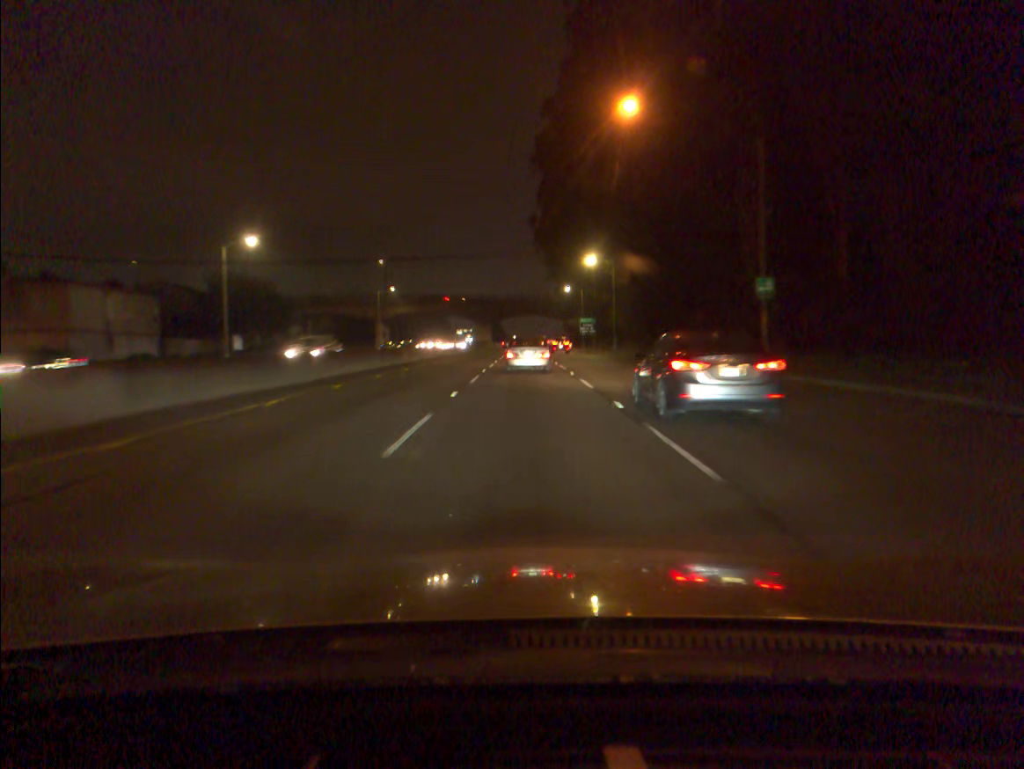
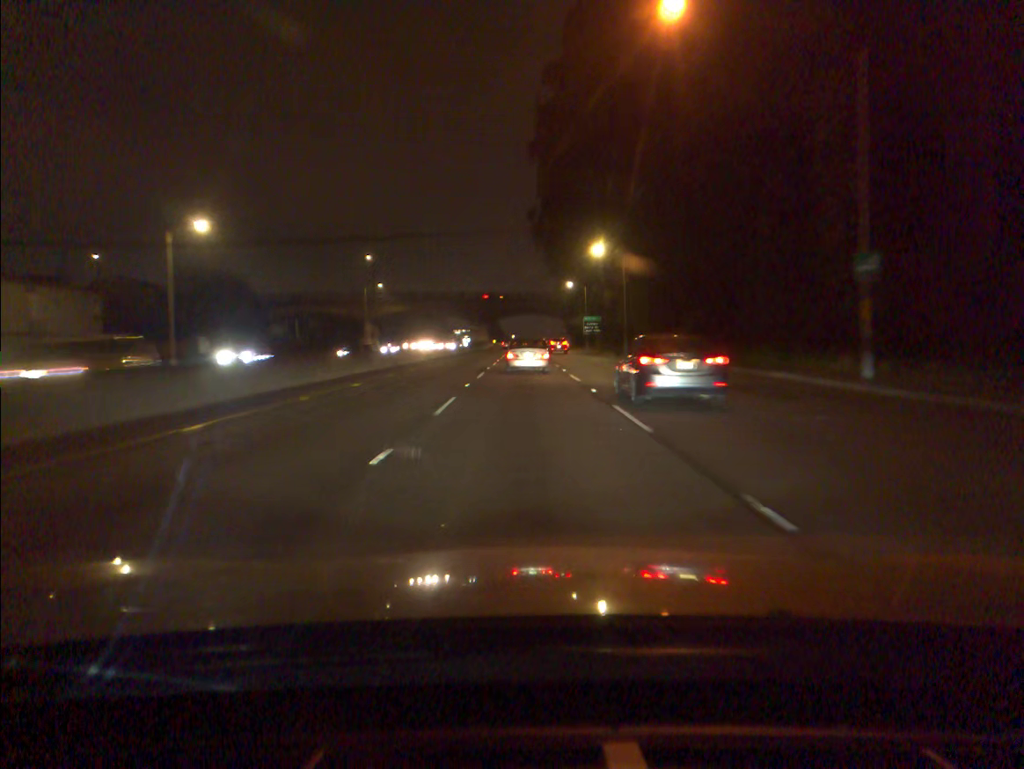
(0.0, +9.6) m; 0°
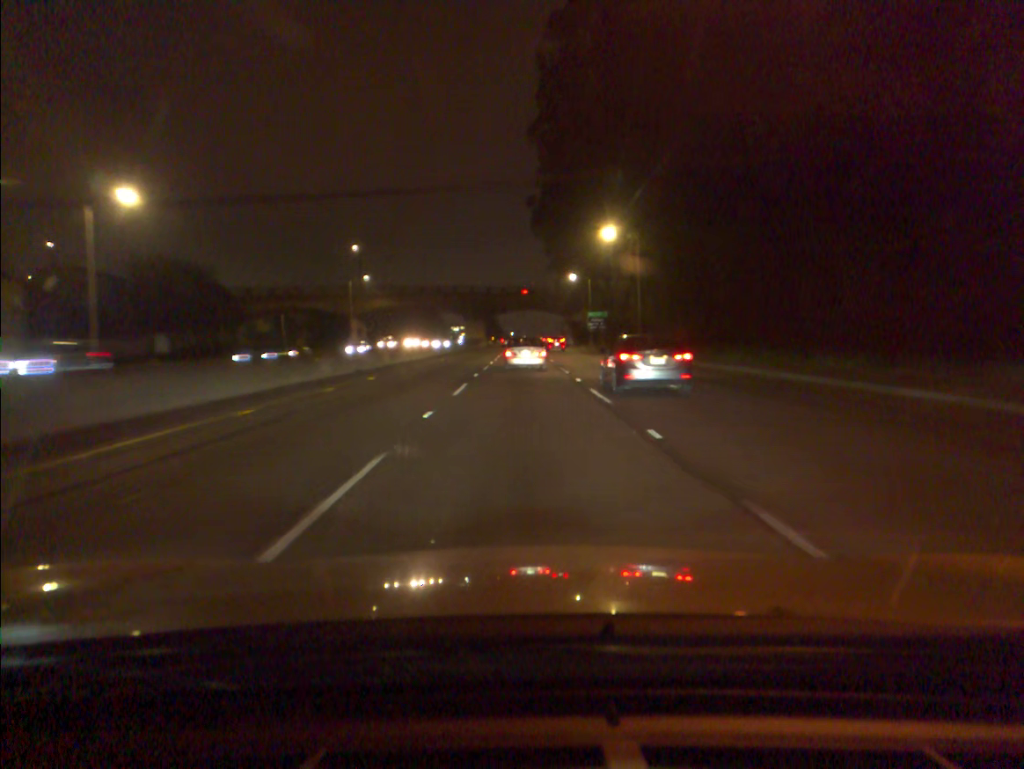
(0.0, +9.7) m; 0°
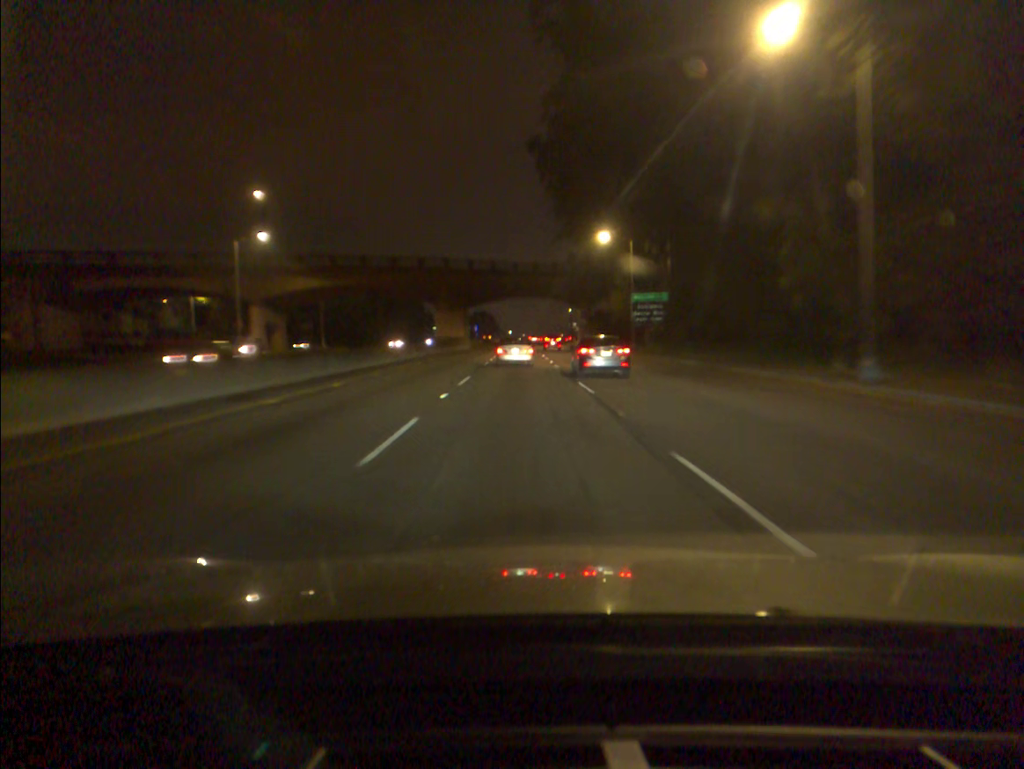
(+0.1, +40.8) m; 0°
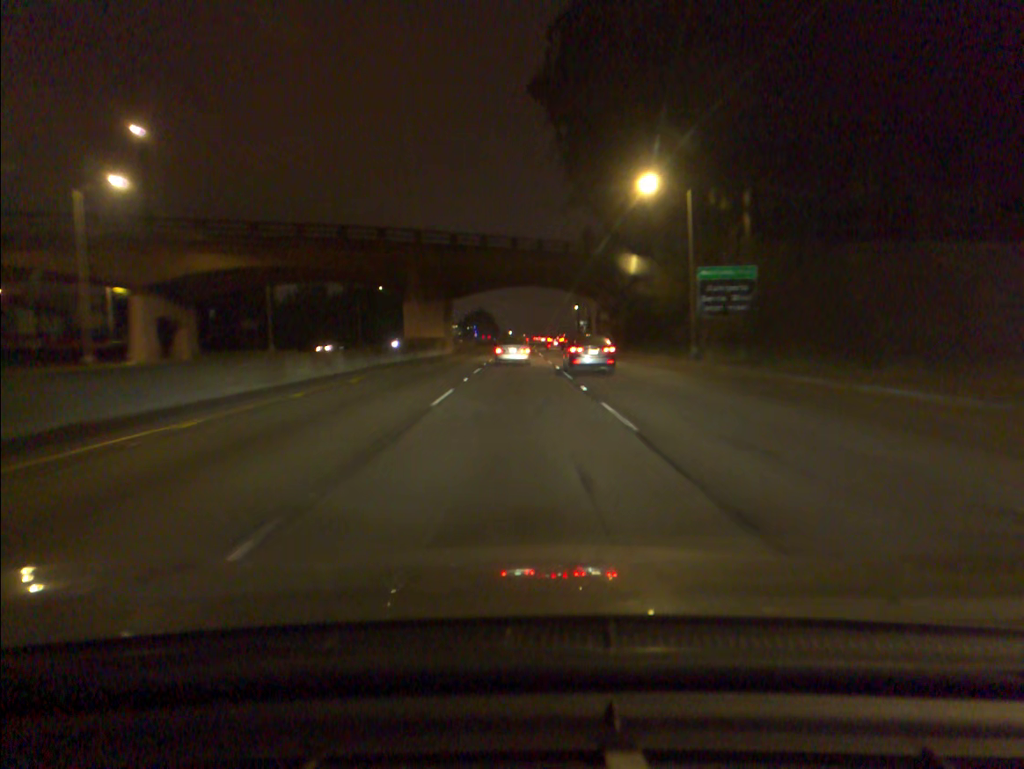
(0.0, +22.1) m; 0°
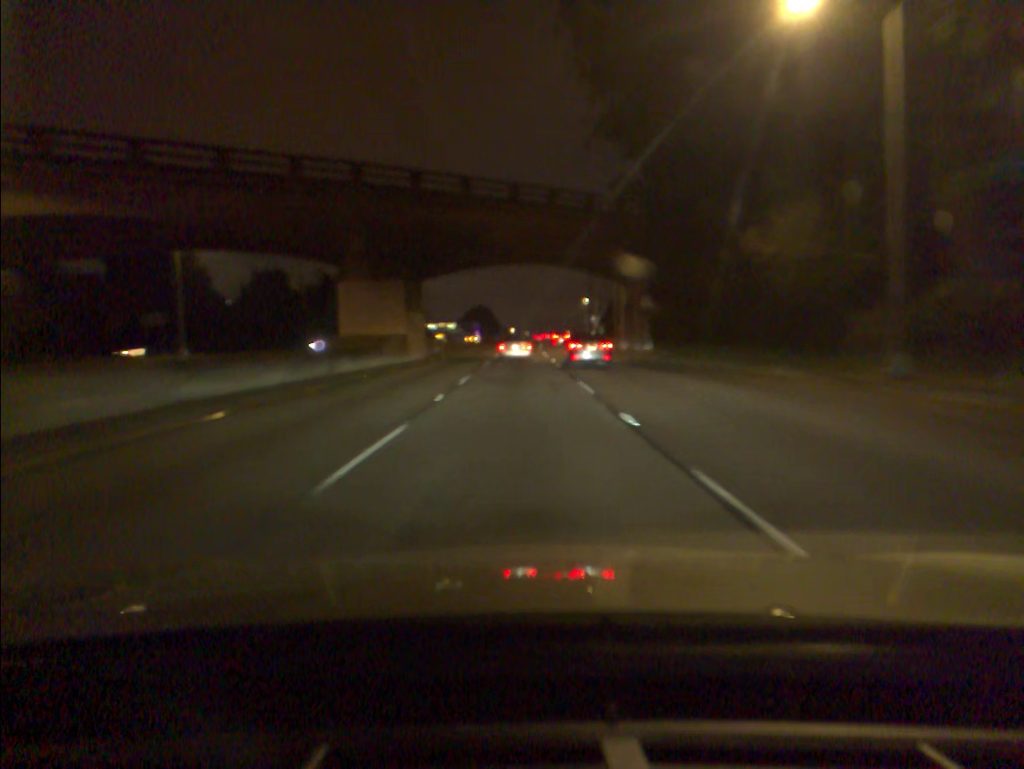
(0.0, +23.3) m; 0°
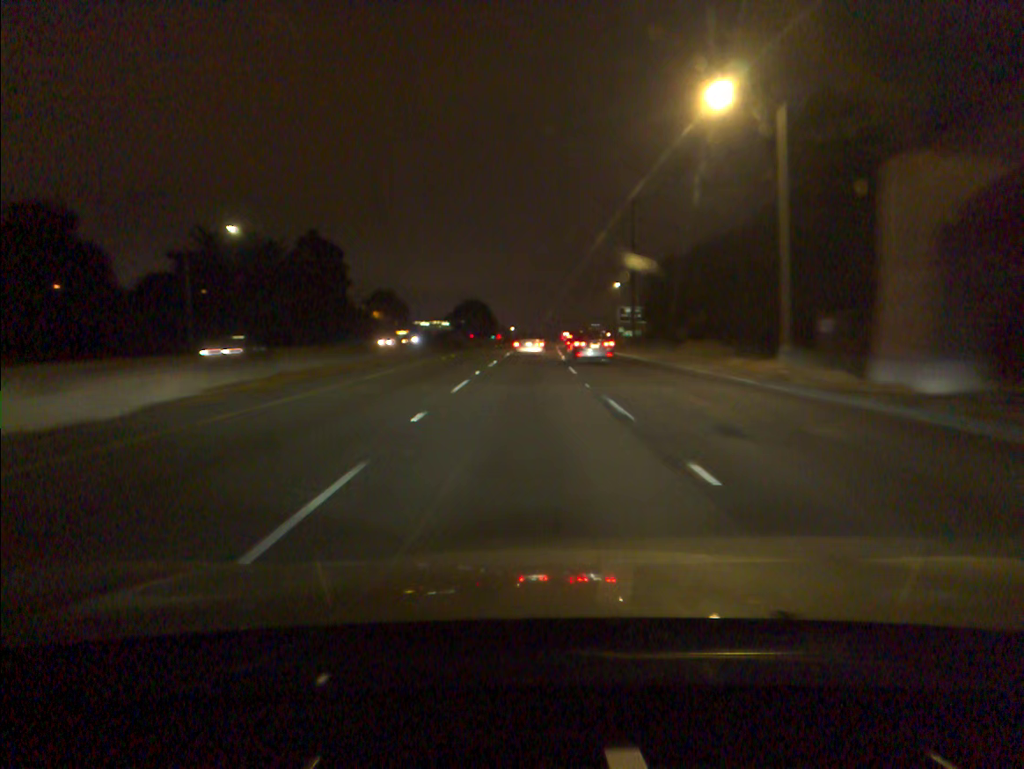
(-0.1, +47.9) m; 0°
